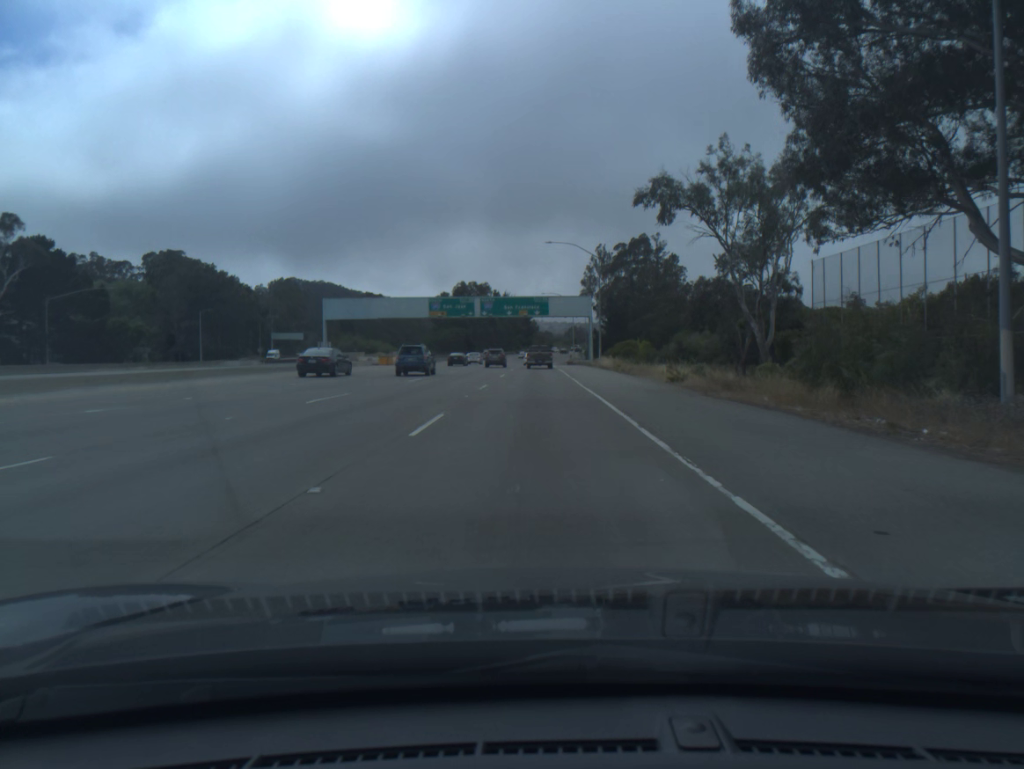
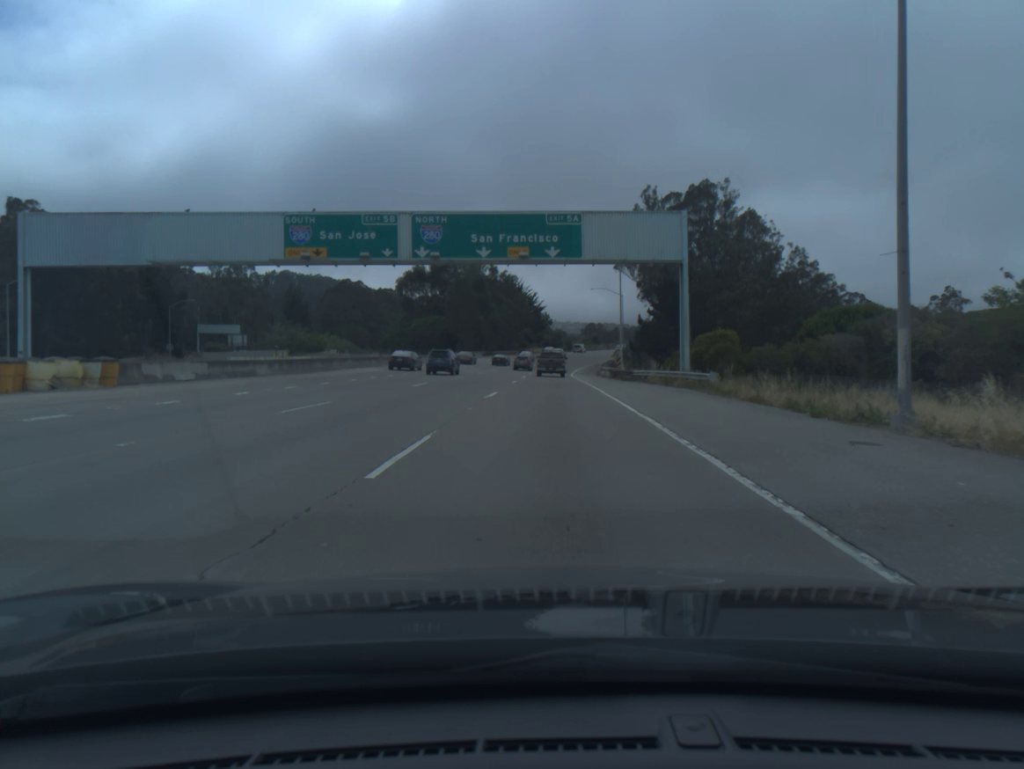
(-0.6, +62.2) m; -1°
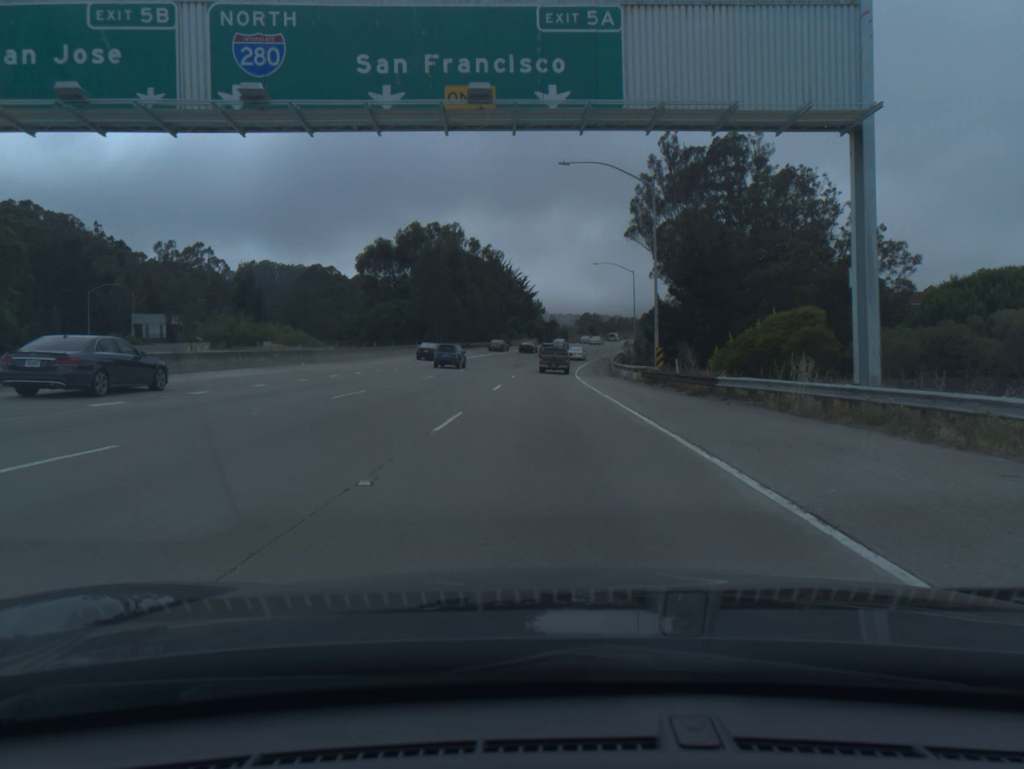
(+0.1, +24.6) m; +1°
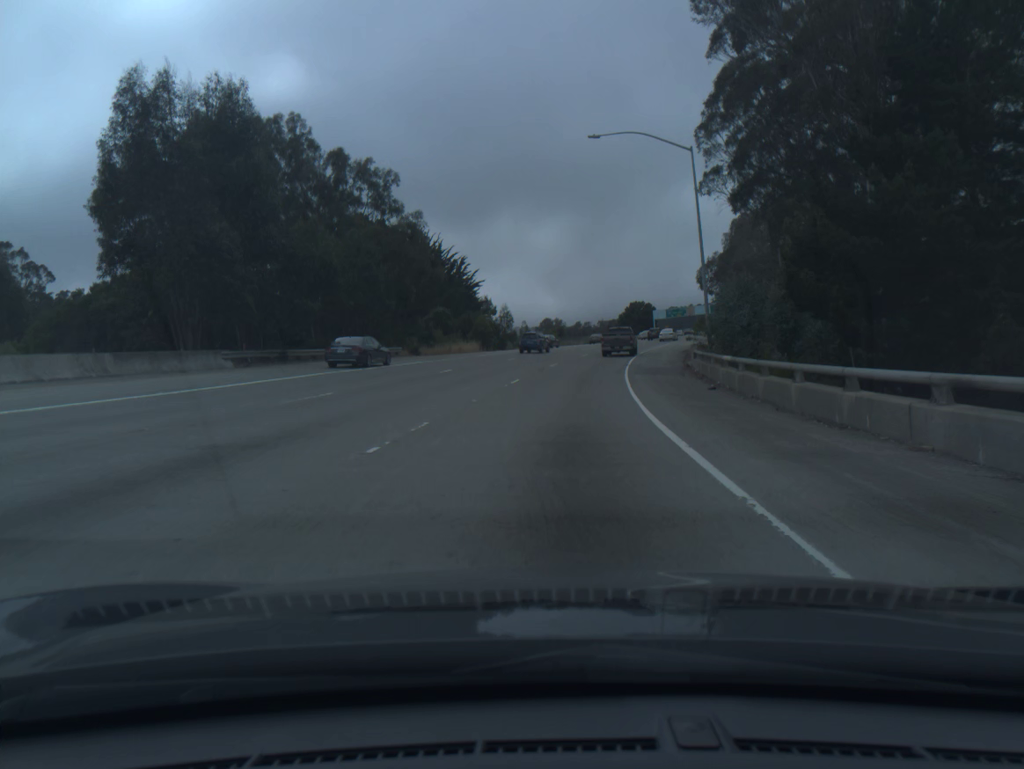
(+1.0, +61.4) m; +3°
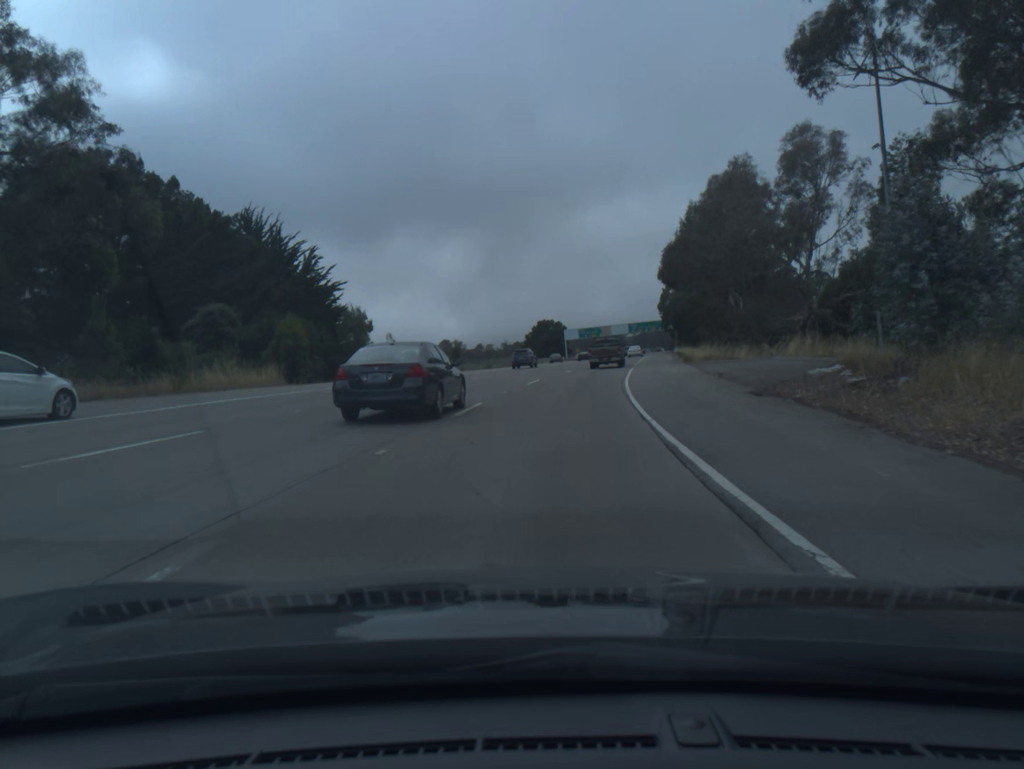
(+2.2, +36.3) m; +7°
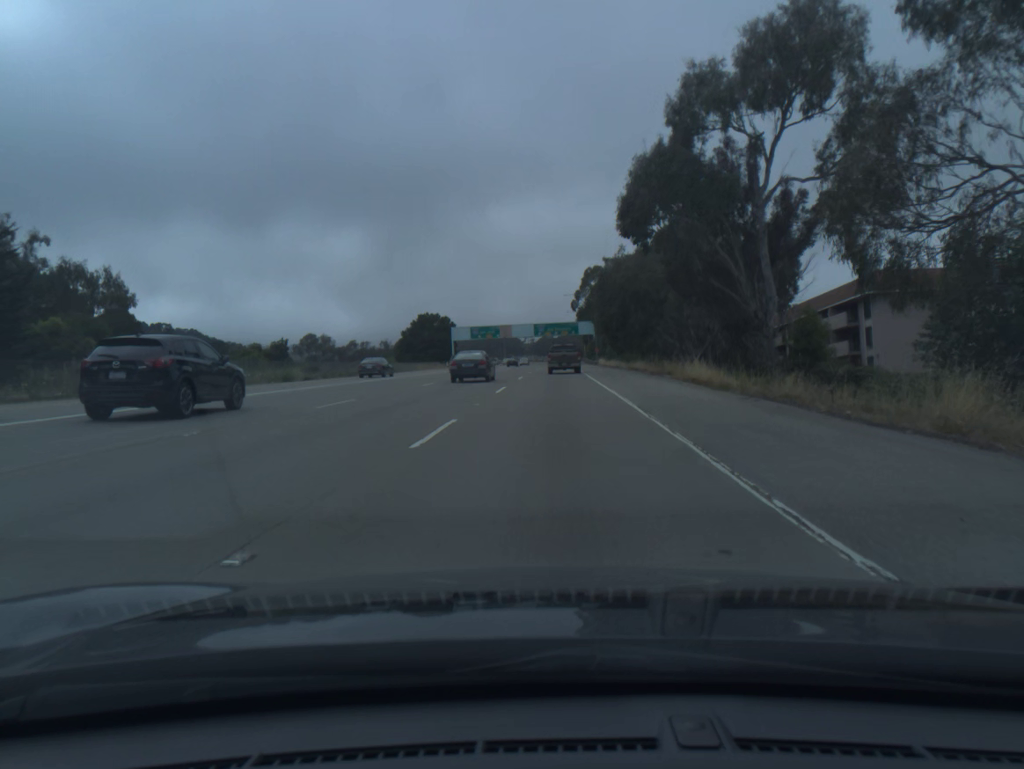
(+3.5, +47.5) m; +8°
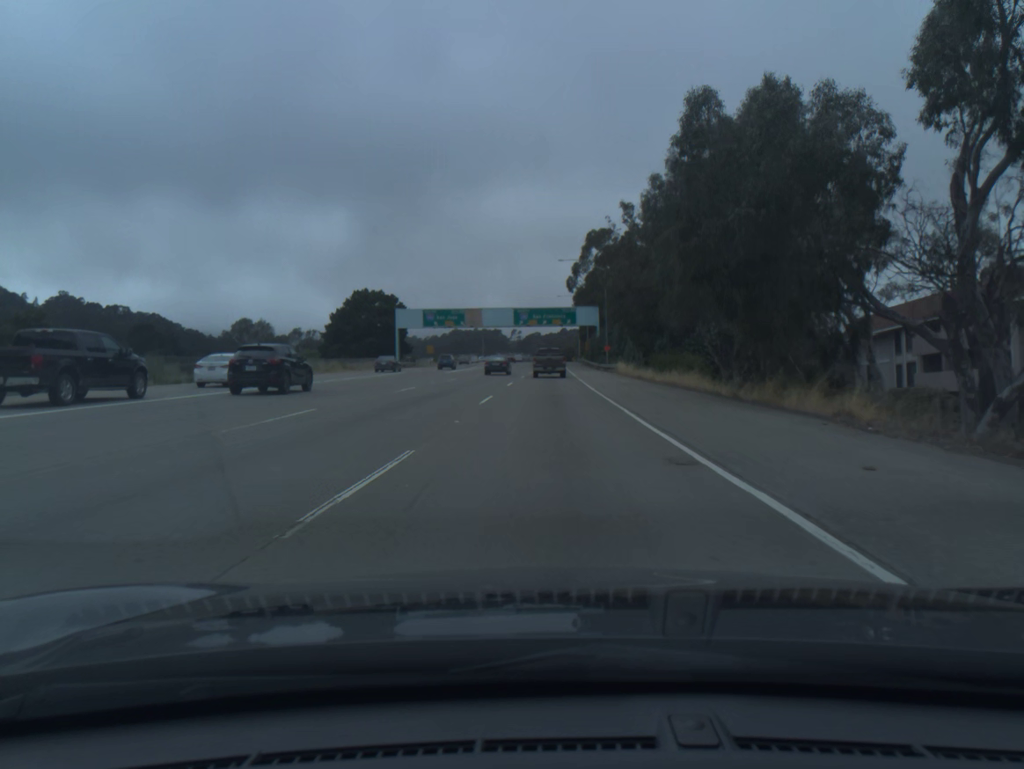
(+0.6, +47.7) m; +1°
